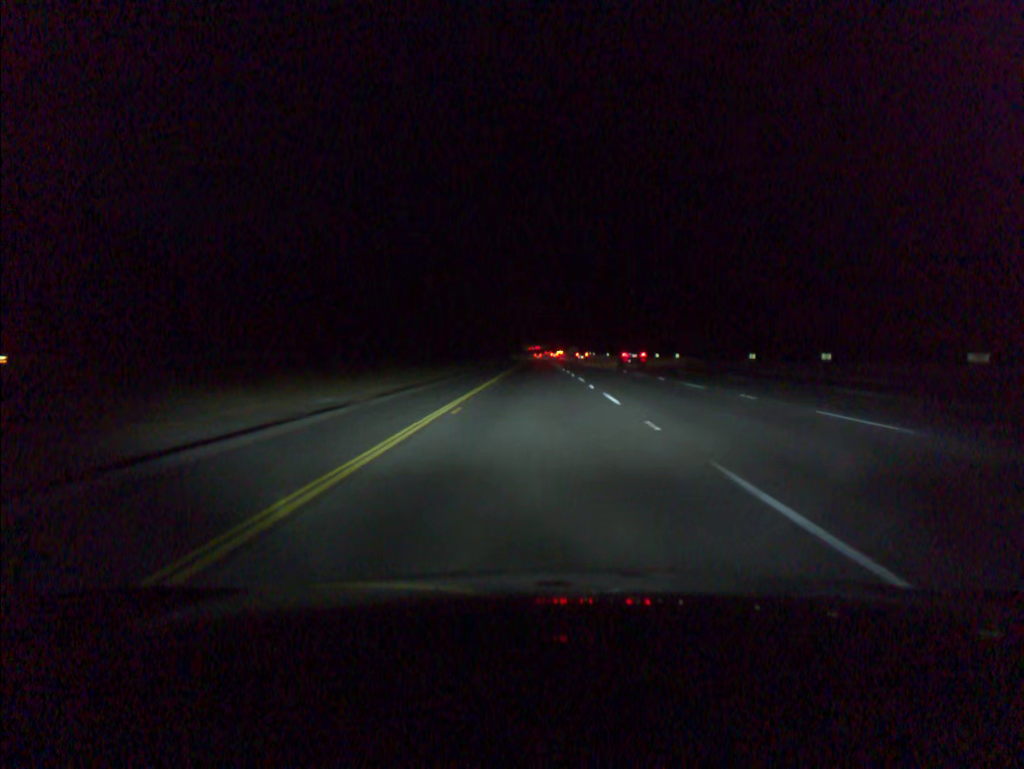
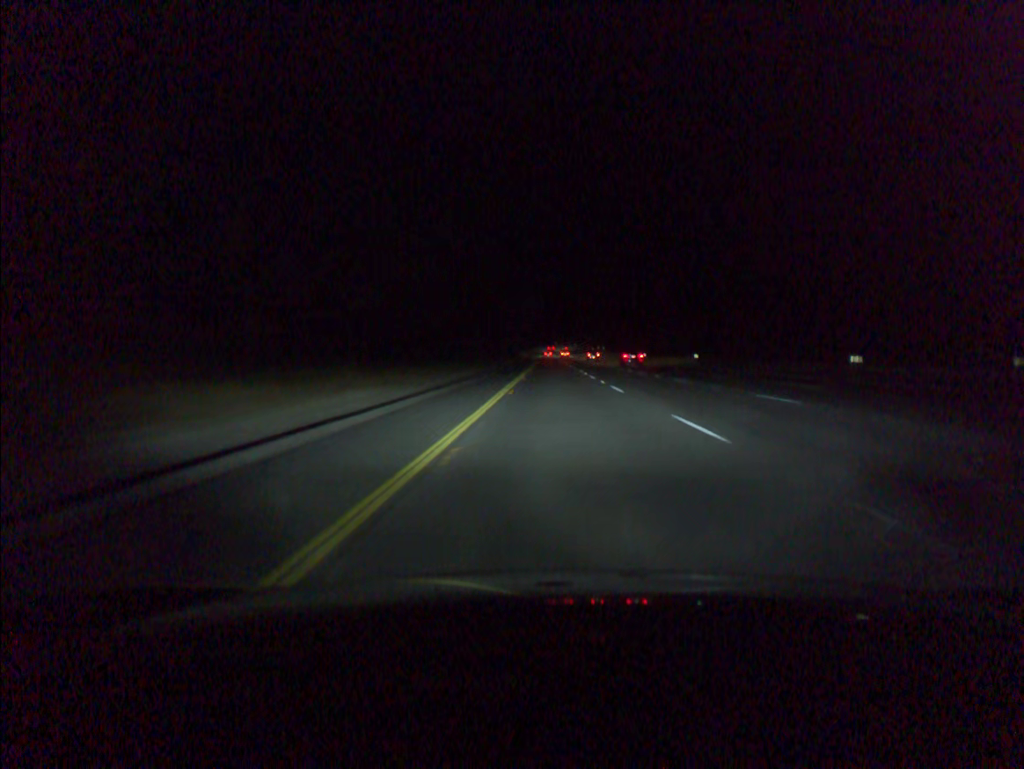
(-0.9, +94.2) m; -1°
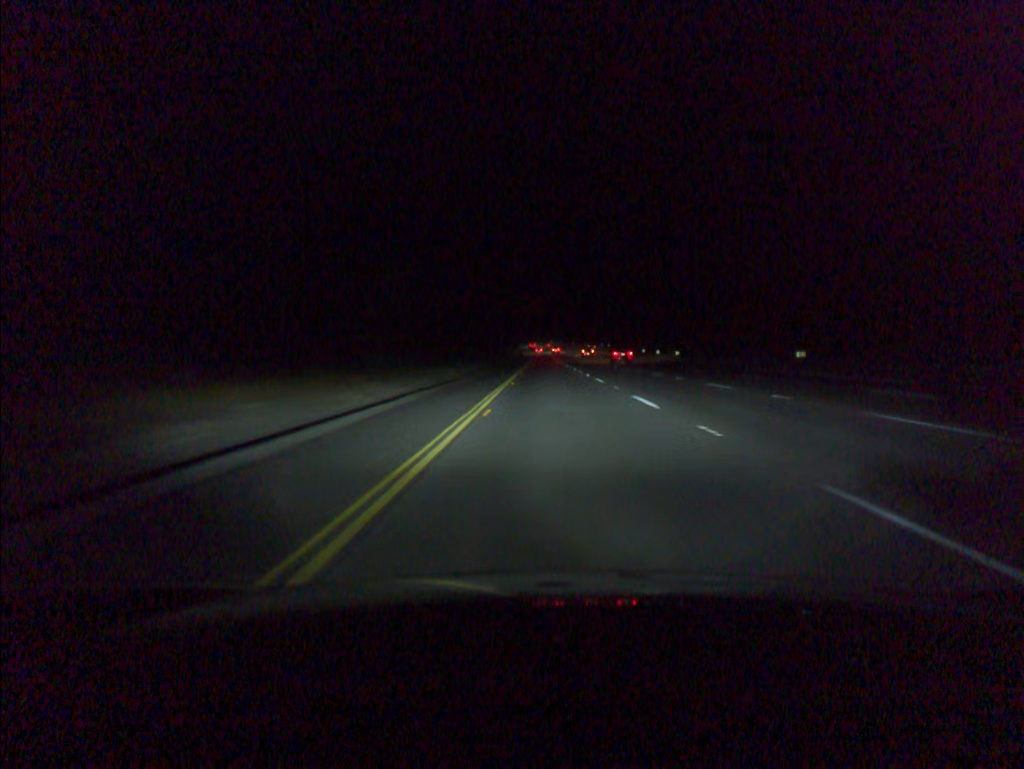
(+0.2, +37.6) m; +1°
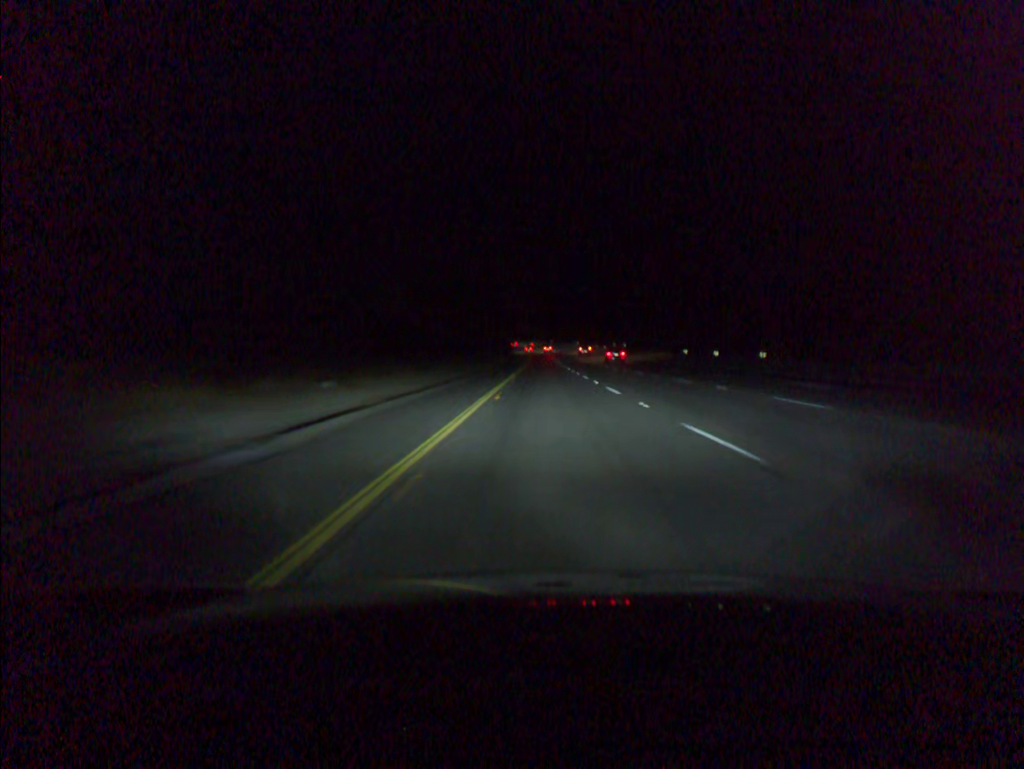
(0.0, +37.6) m; 0°
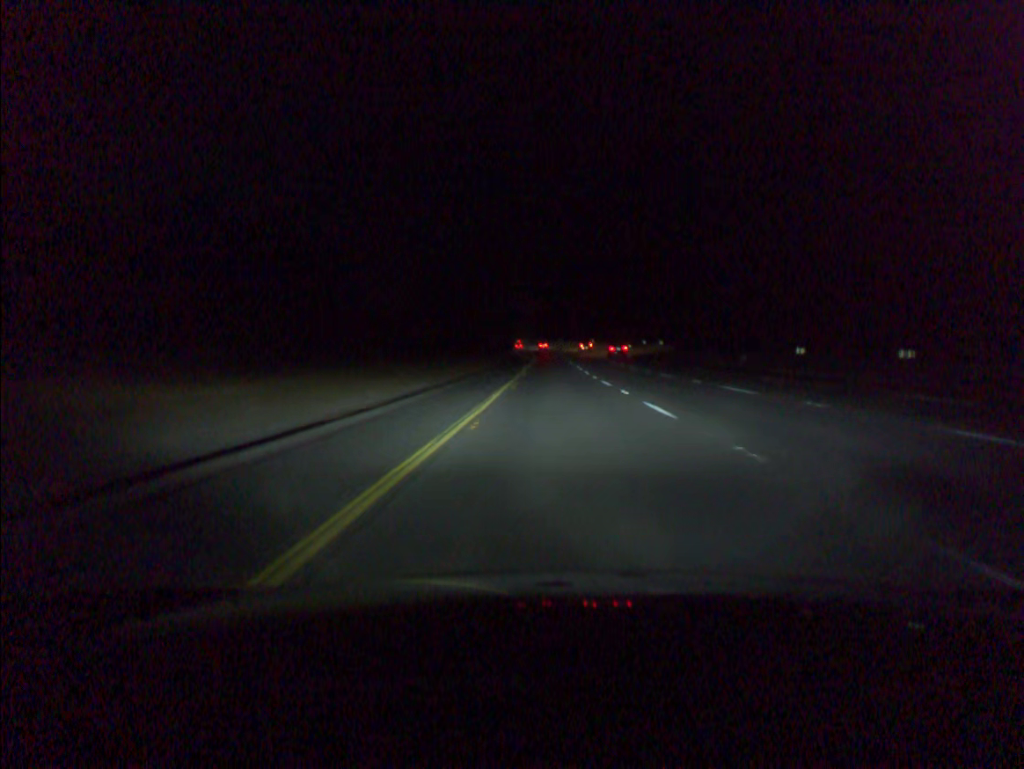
(-0.1, +37.6) m; -1°
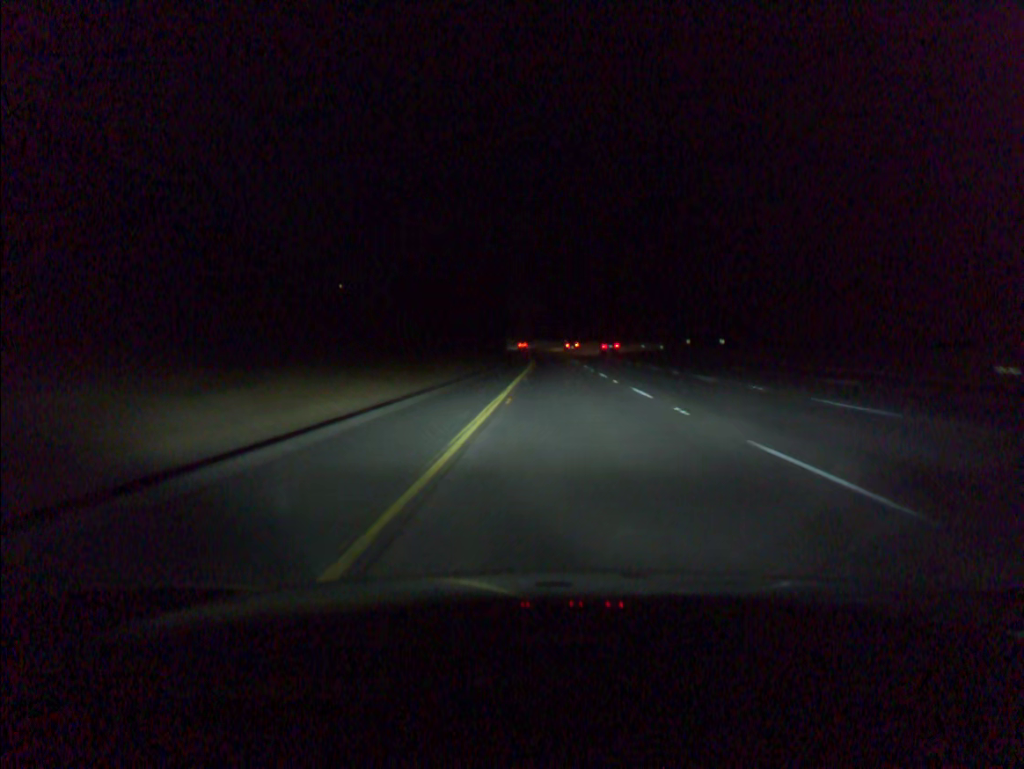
(-0.1, +37.6) m; 0°
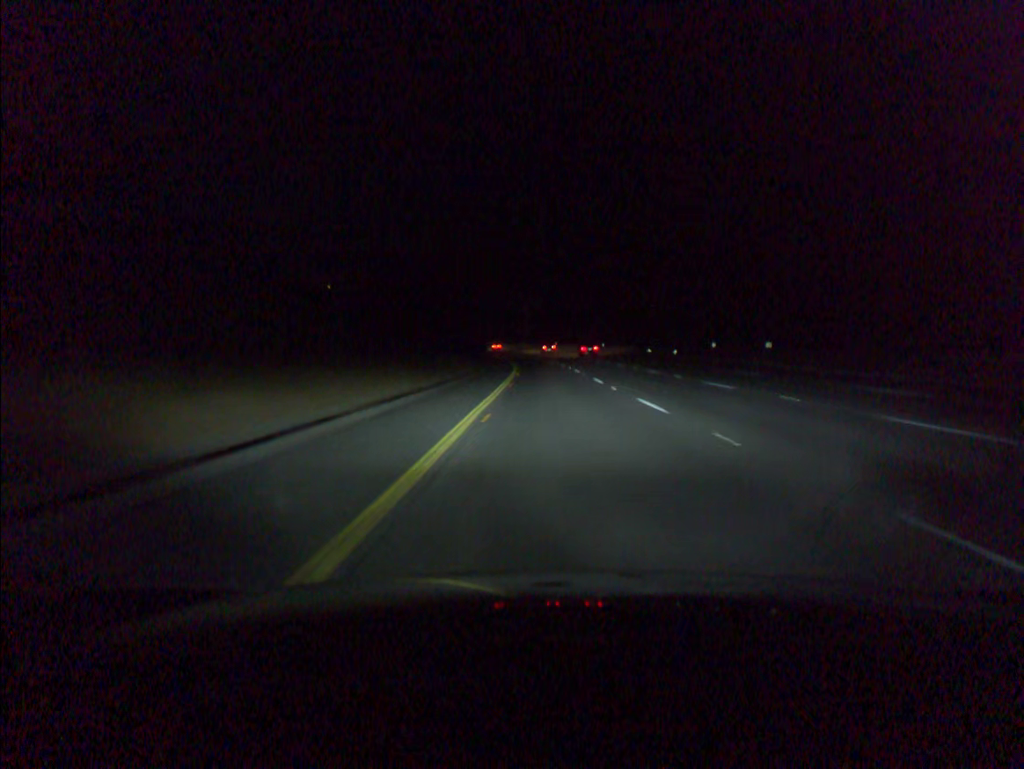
(+0.1, +18.8) m; +1°
